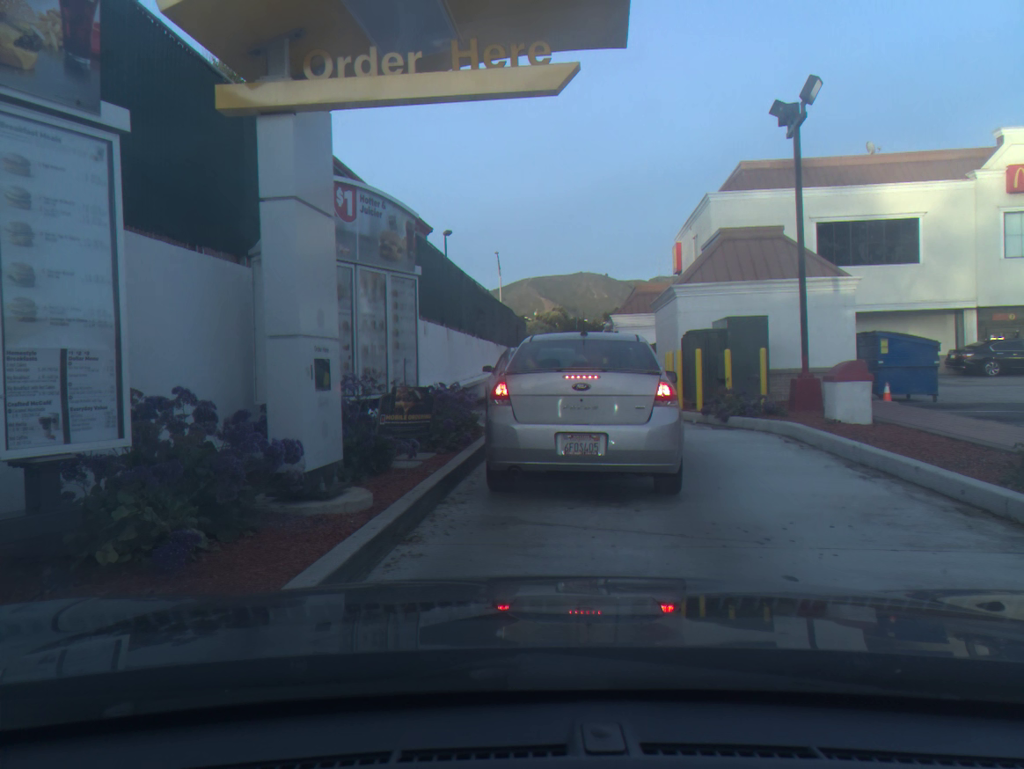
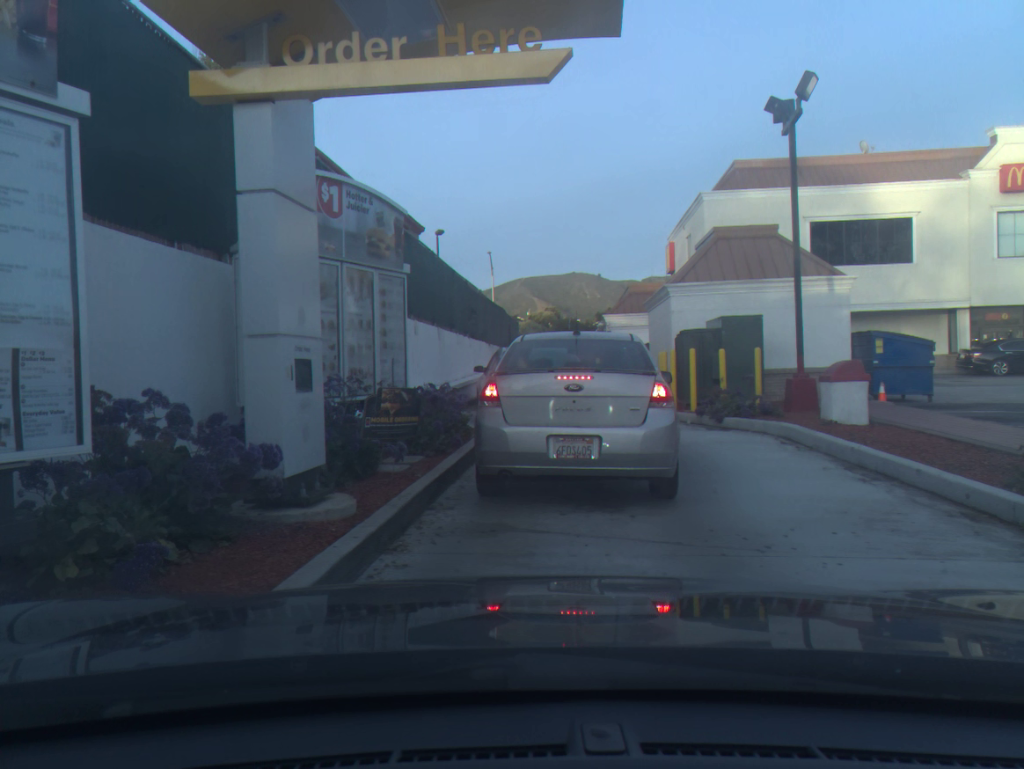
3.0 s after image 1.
(0.0, +0.3) m; +1°
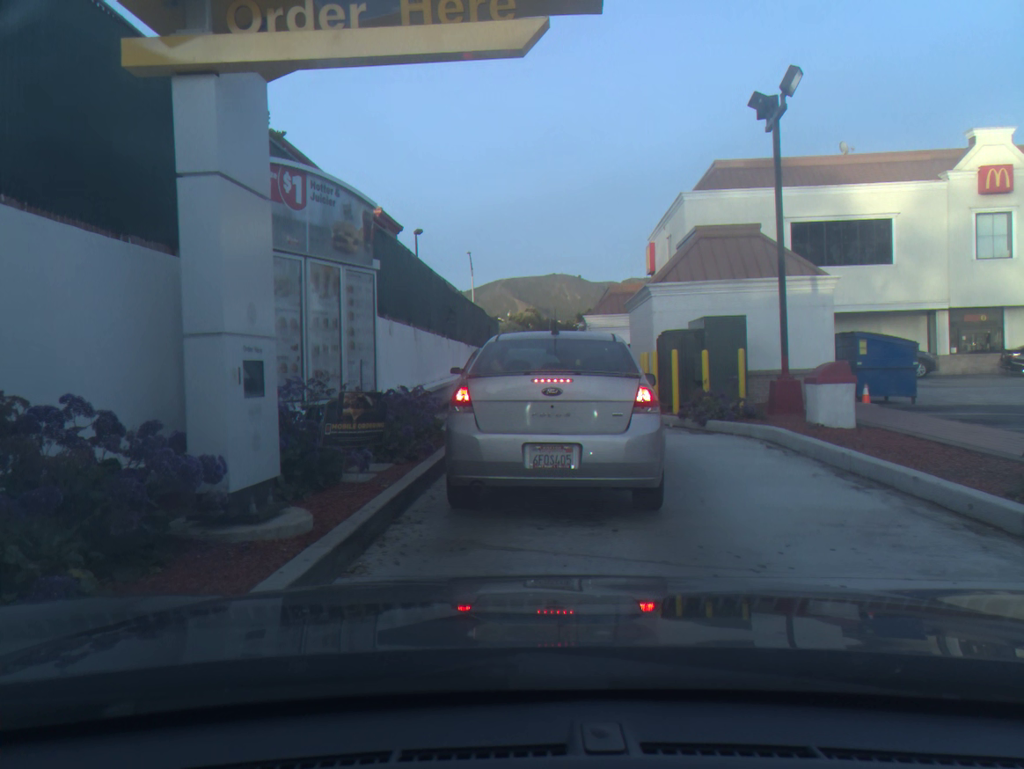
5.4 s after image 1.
(+0.1, +0.4) m; +2°
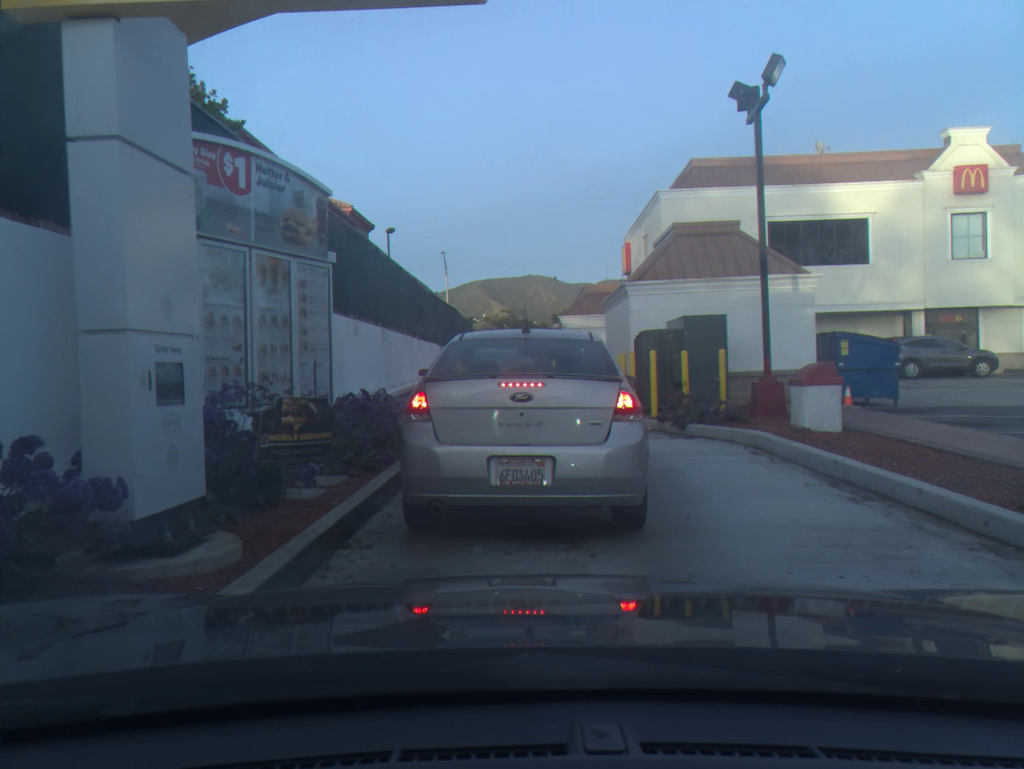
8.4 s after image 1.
(+0.1, +0.6) m; +2°
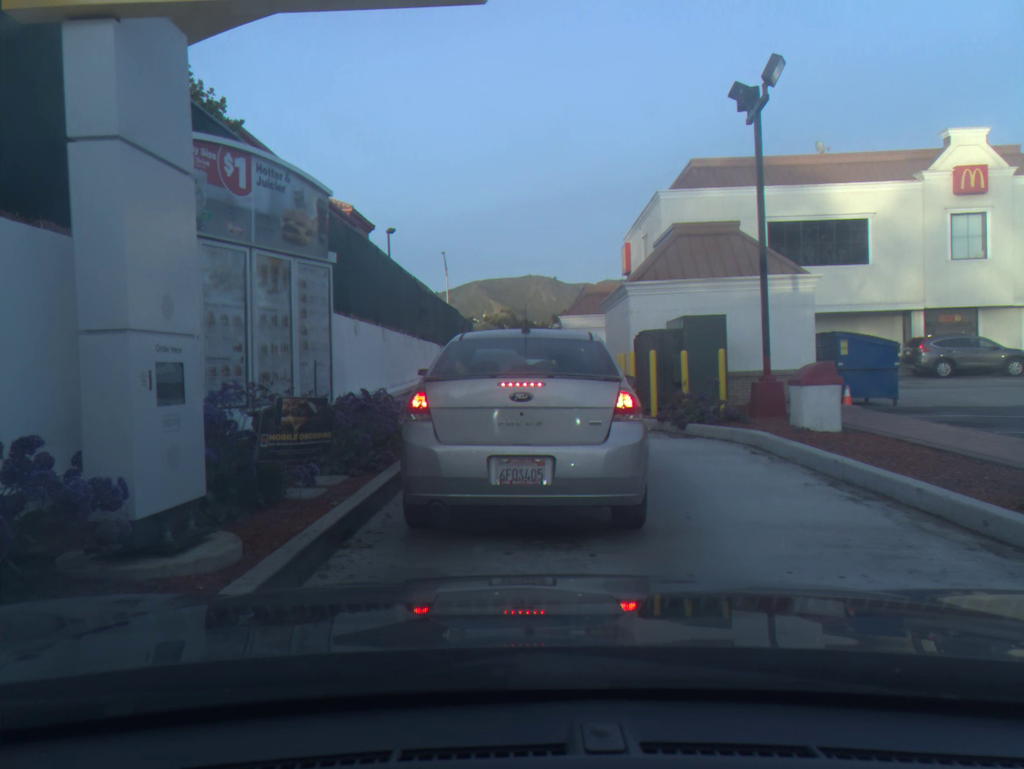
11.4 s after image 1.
(0.0, 0.0) m; 0°
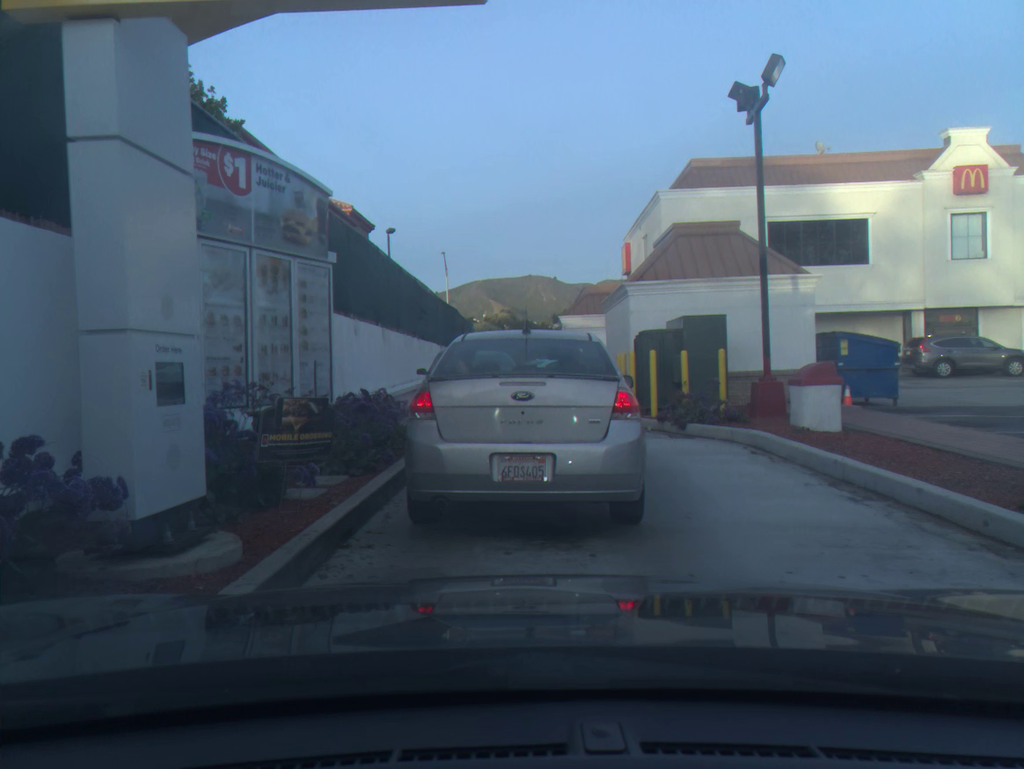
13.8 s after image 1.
(0.0, 0.0) m; 0°
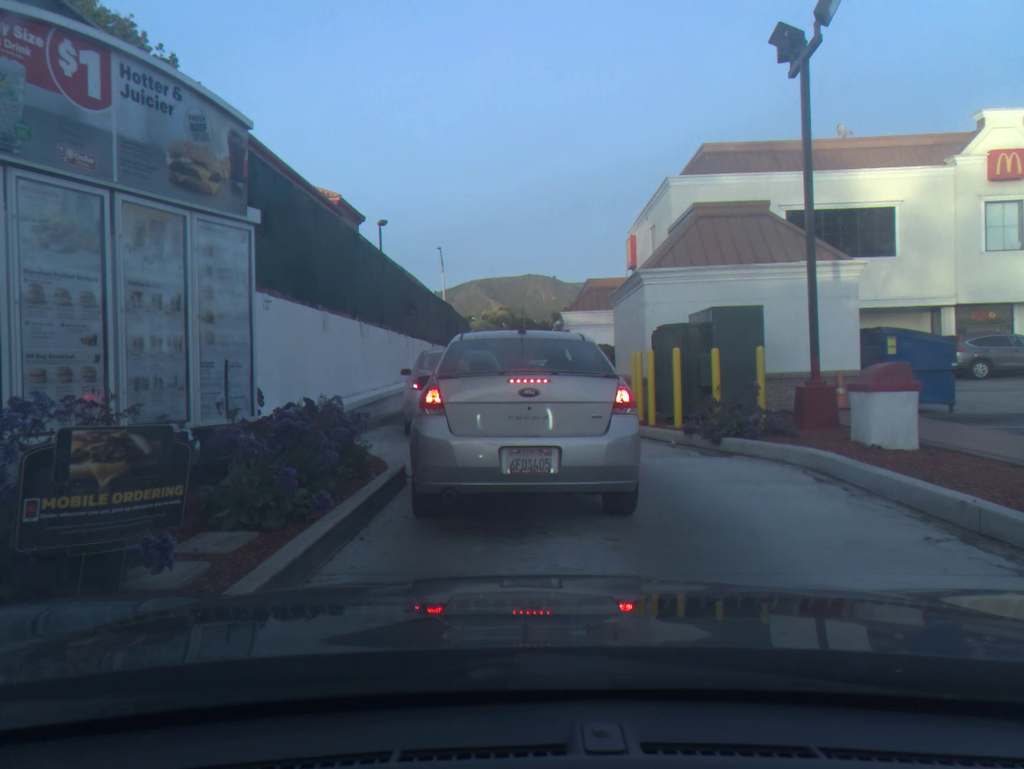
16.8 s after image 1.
(+0.1, +2.2) m; 0°
